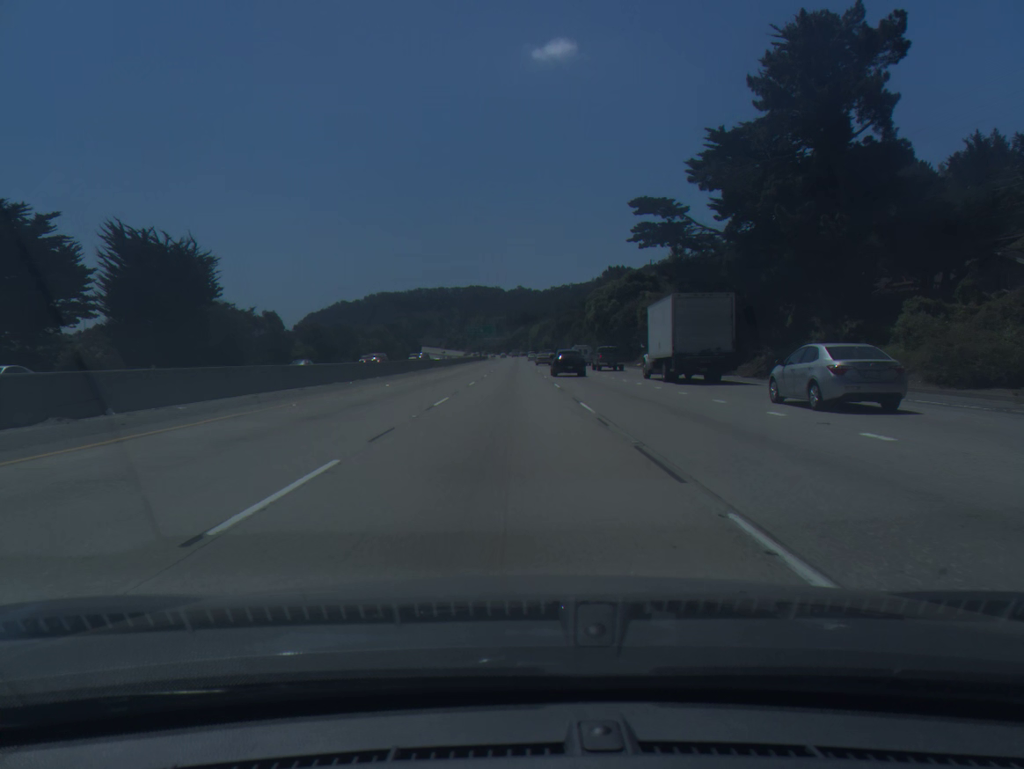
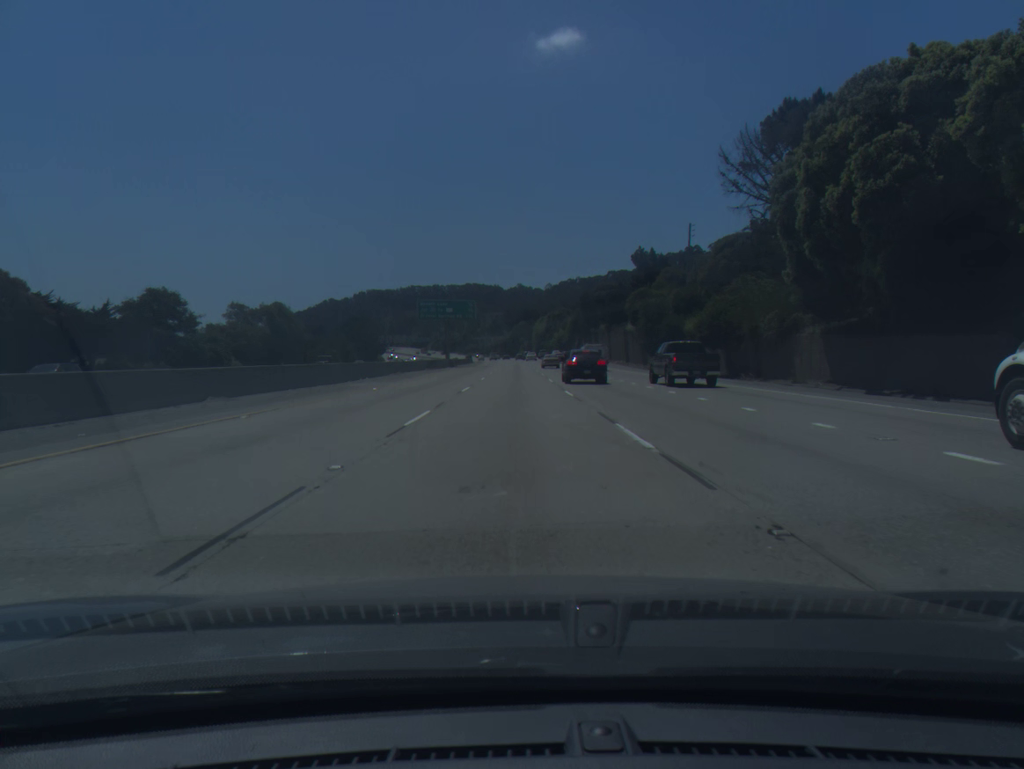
(-0.1, +91.7) m; 0°
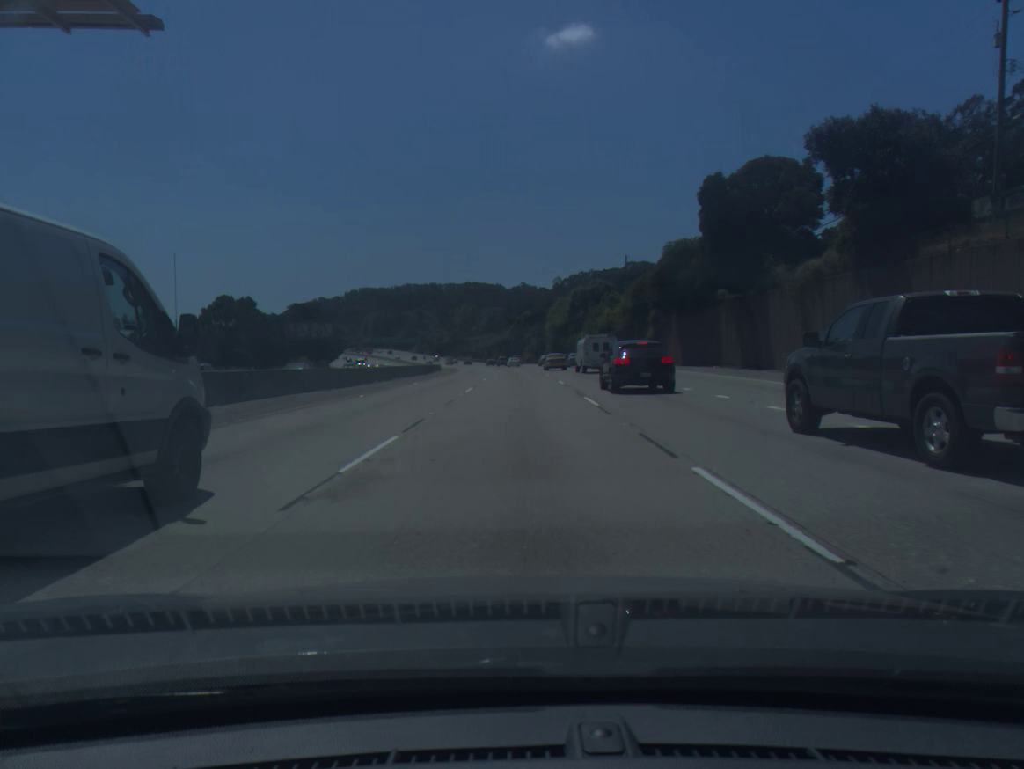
(-0.2, +91.3) m; 0°
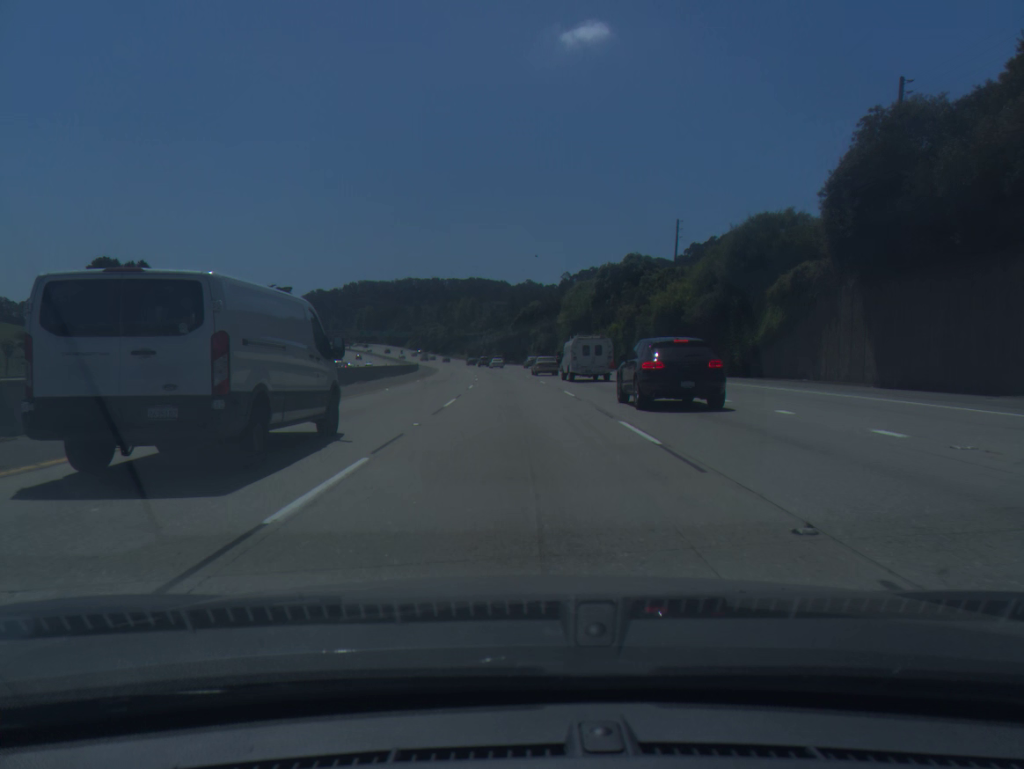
(-0.1, +36.5) m; 0°
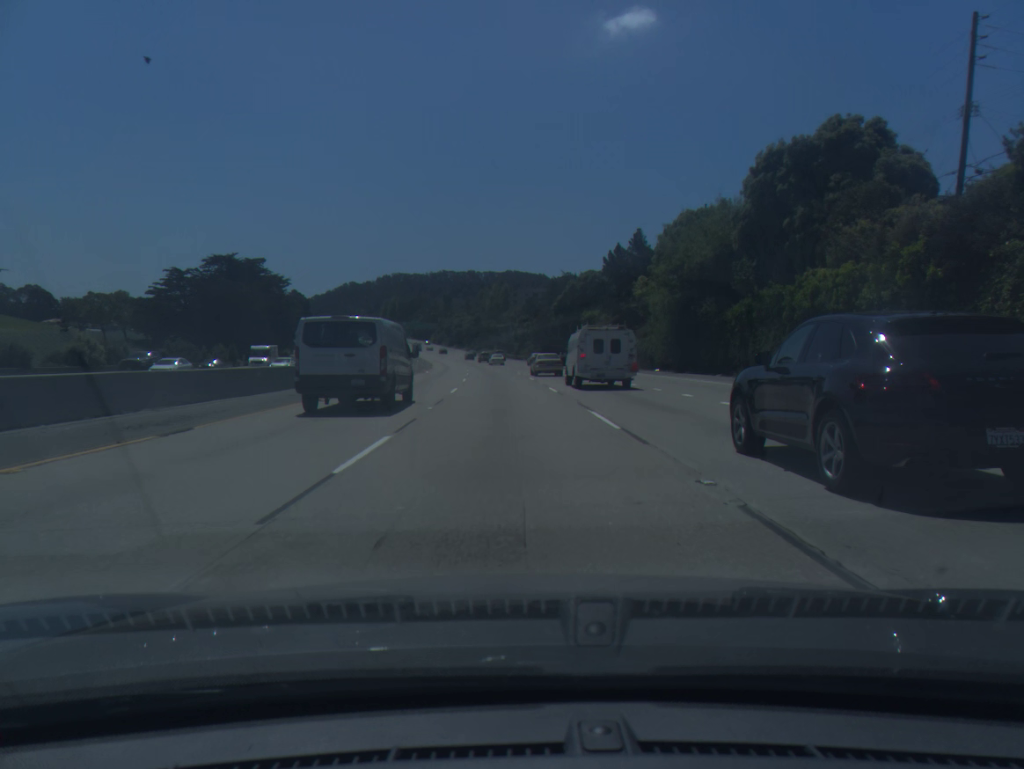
(-0.9, +54.8) m; -3°
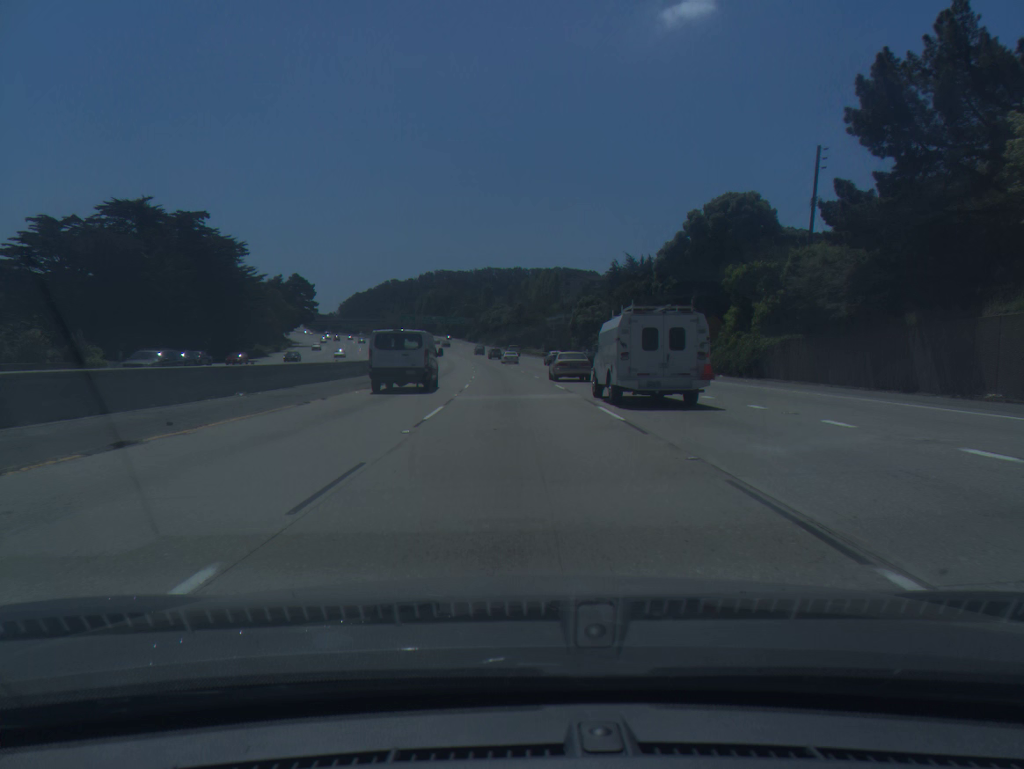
(-1.9, +54.8) m; -3°
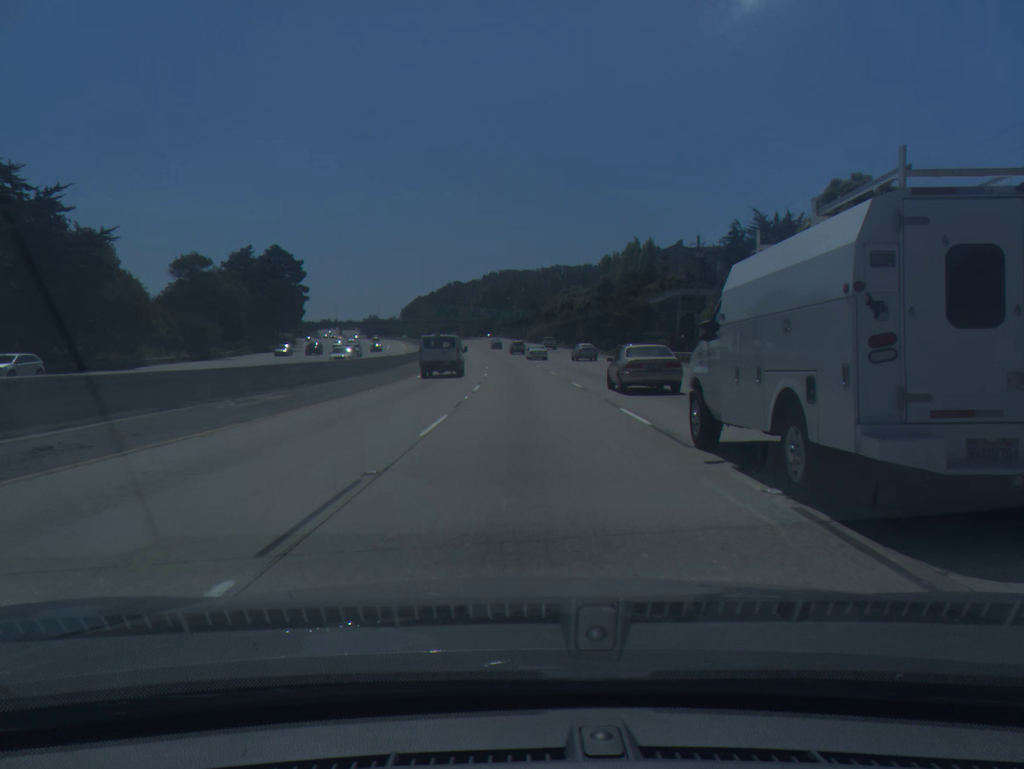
(-2.4, +73.2) m; -5°
